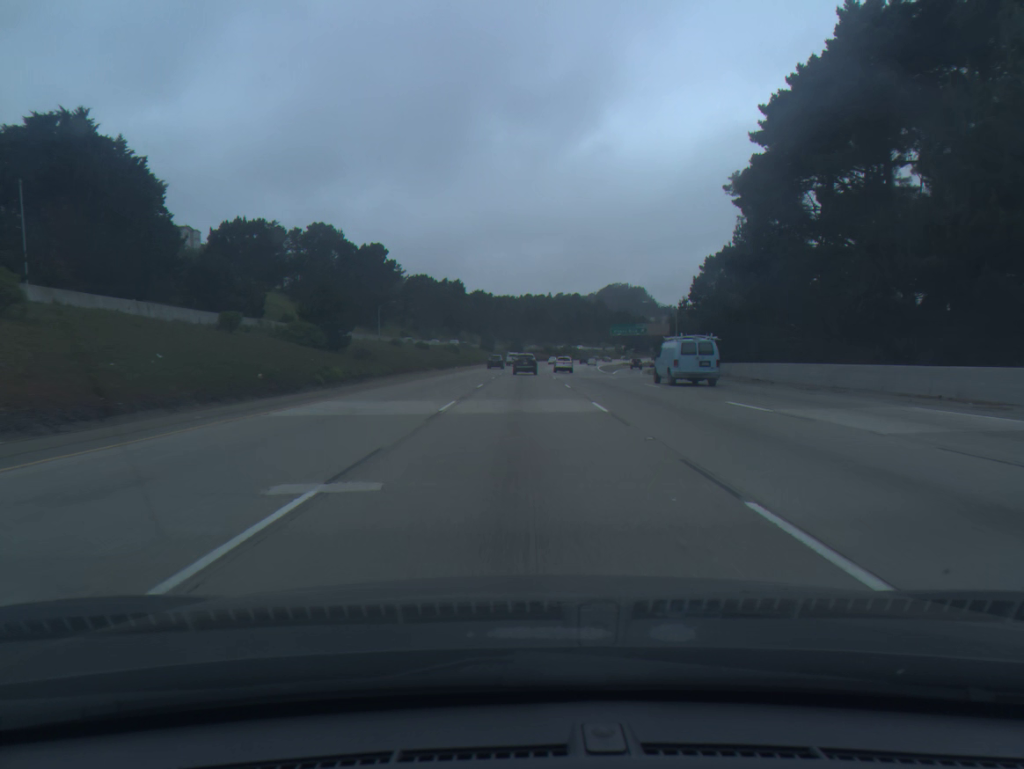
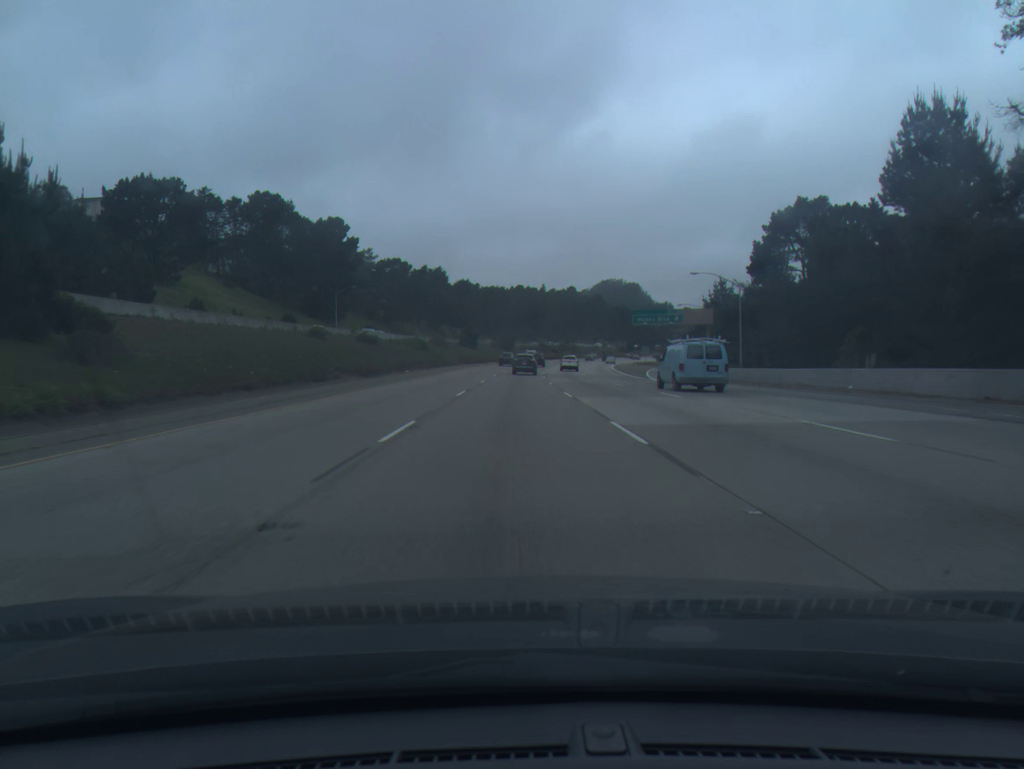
(+0.2, +35.5) m; +1°
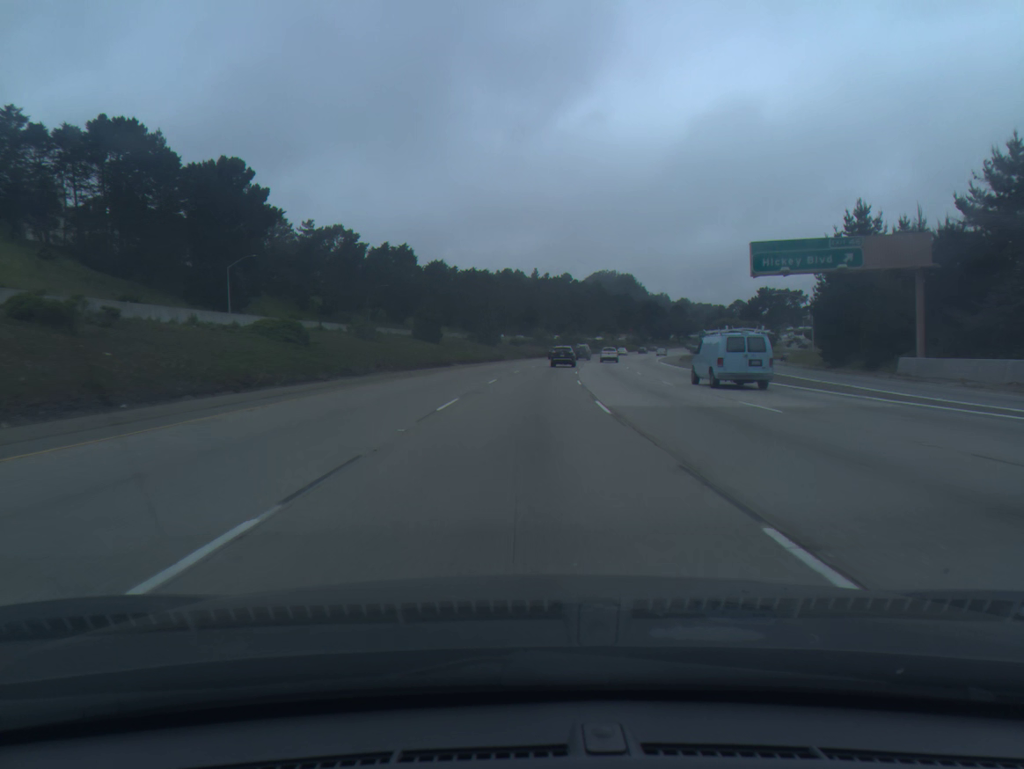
(0.0, +53.1) m; +1°
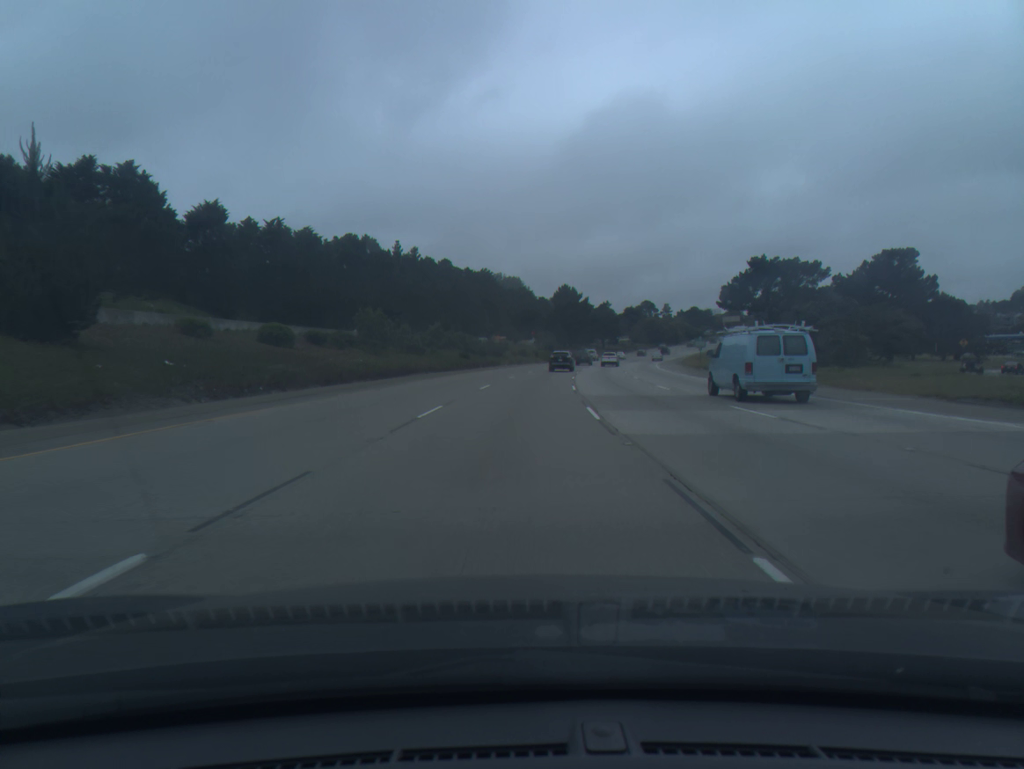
(+6.3, +88.0) m; +8°
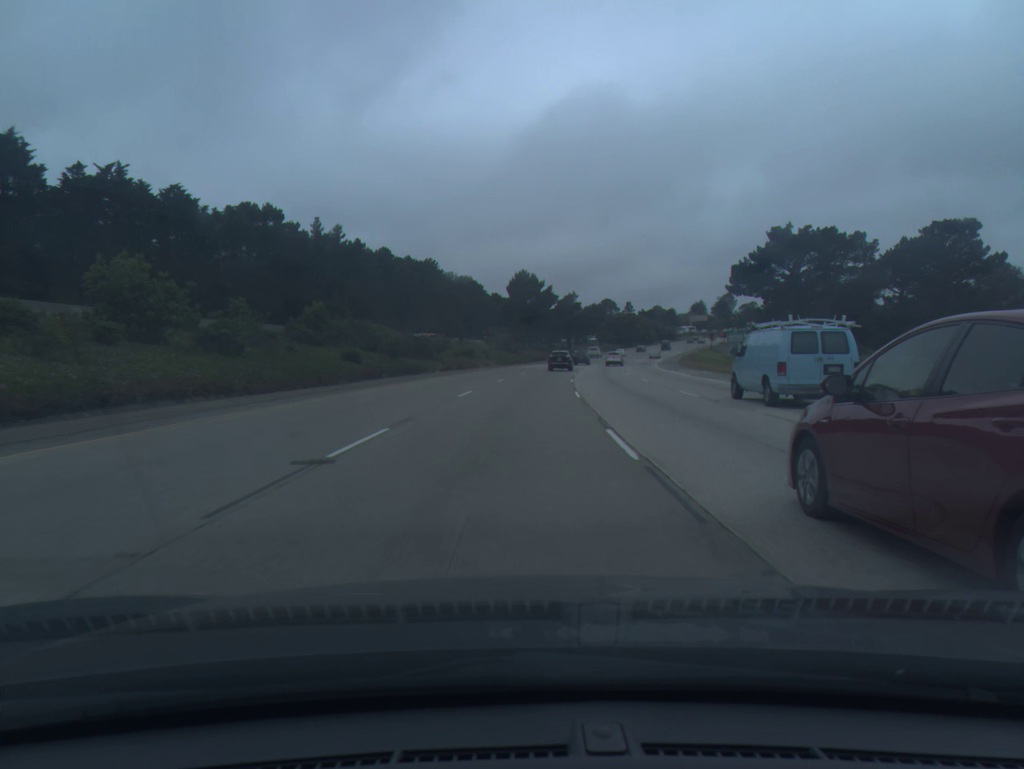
(+1.0, +35.5) m; +3°
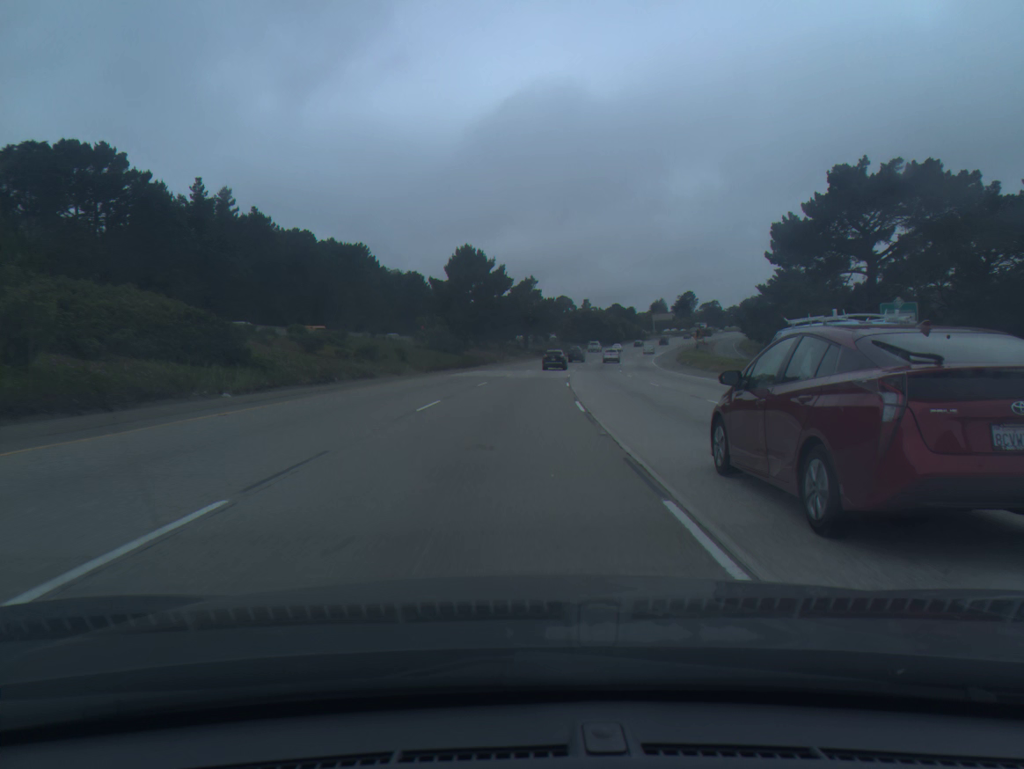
(+1.1, +35.6) m; +4°
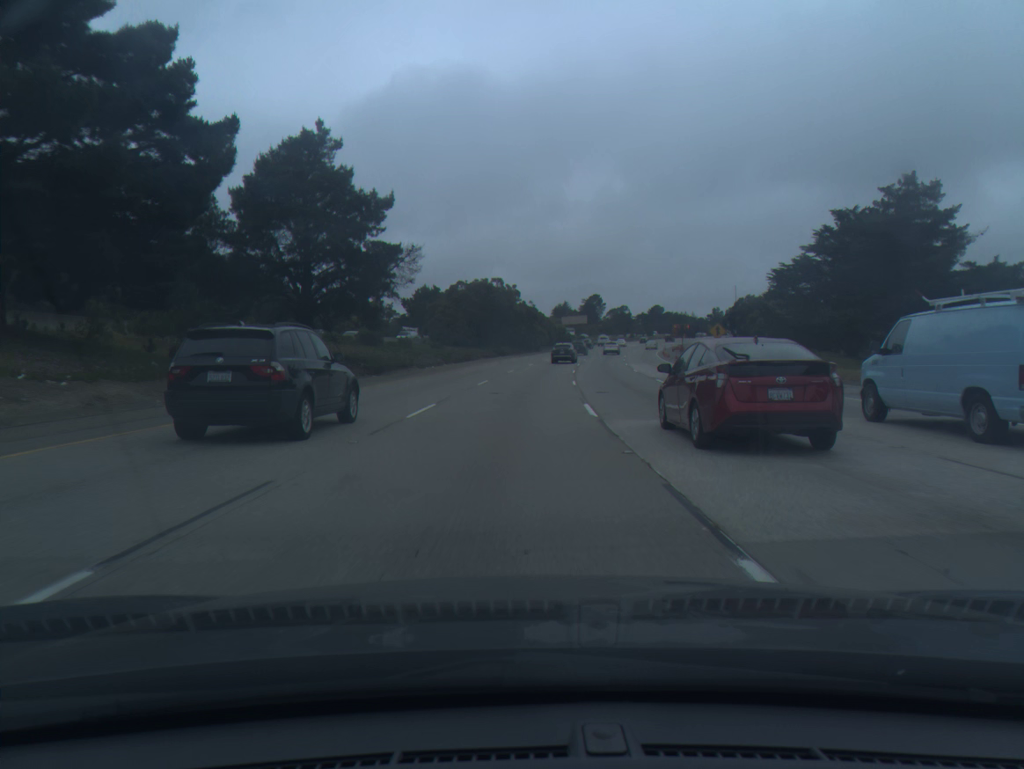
(+6.2, +89.1) m; +8°
